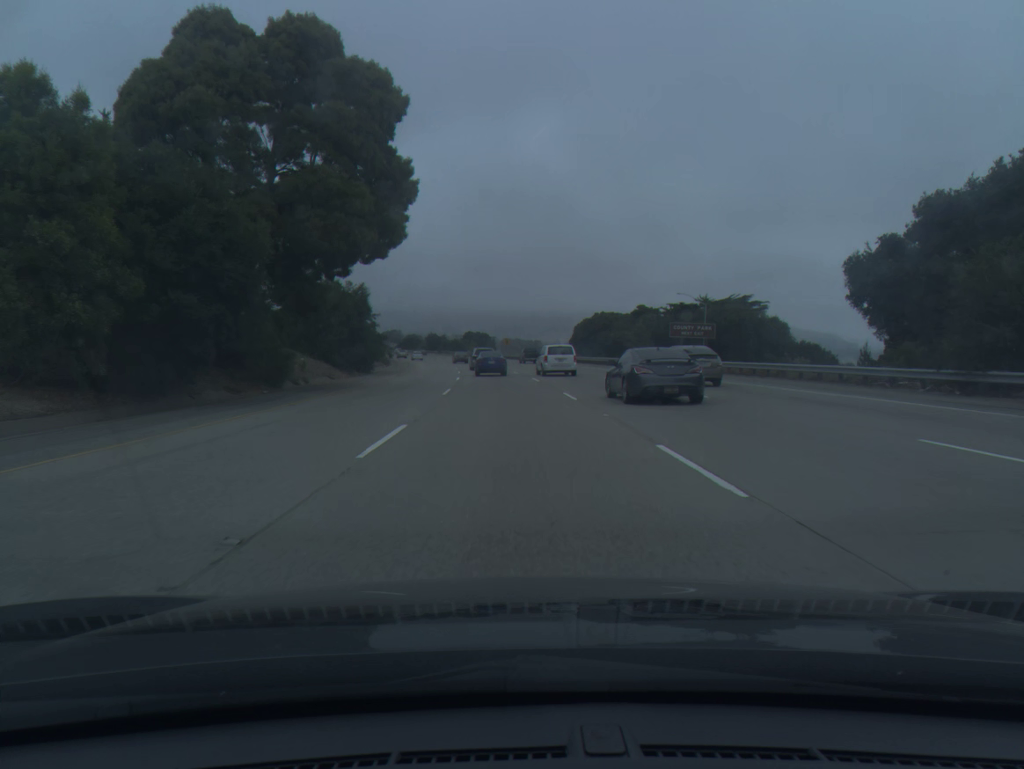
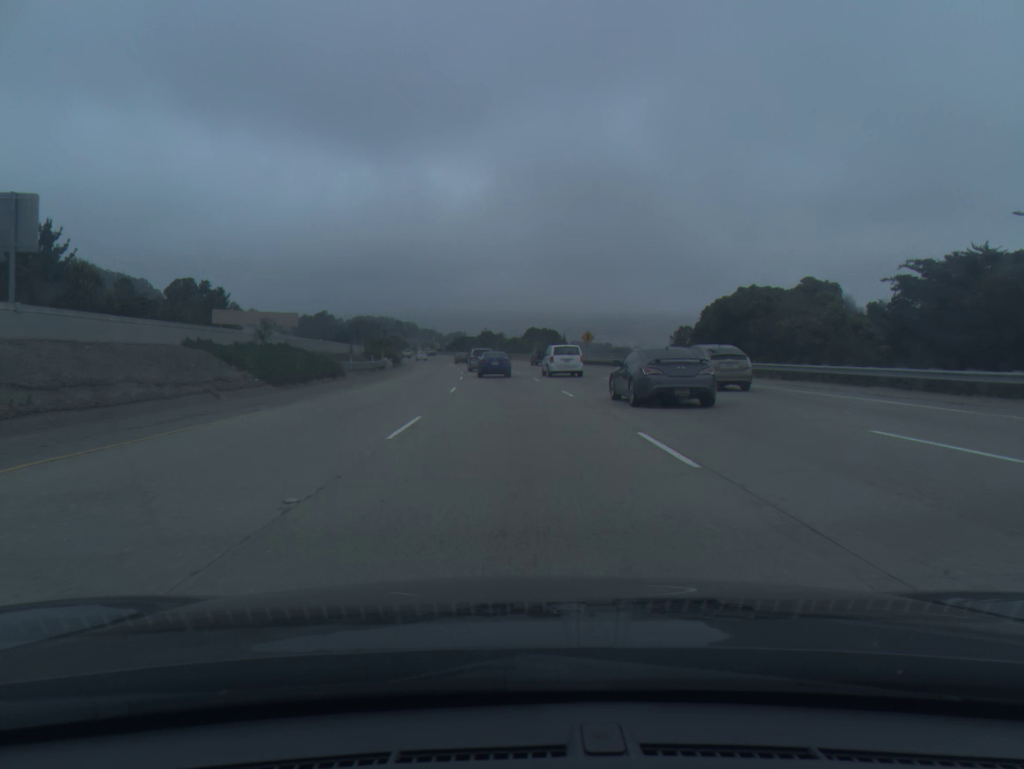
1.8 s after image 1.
(-2.5, +56.8) m; -5°
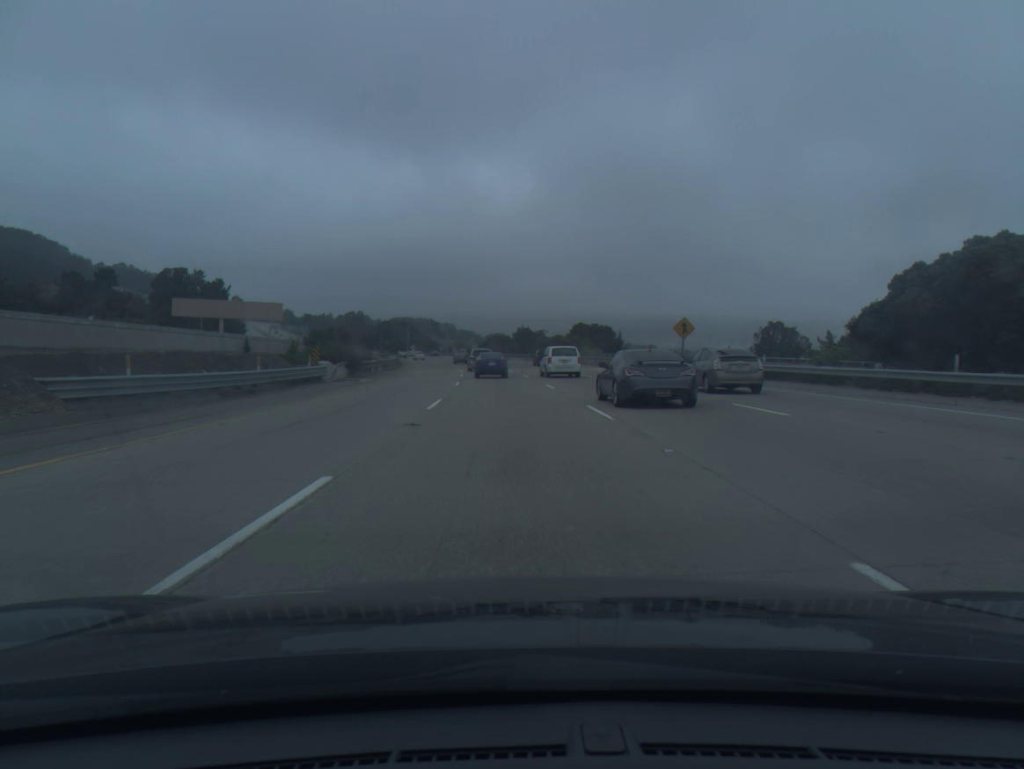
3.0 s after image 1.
(-0.9, +36.8) m; -3°
